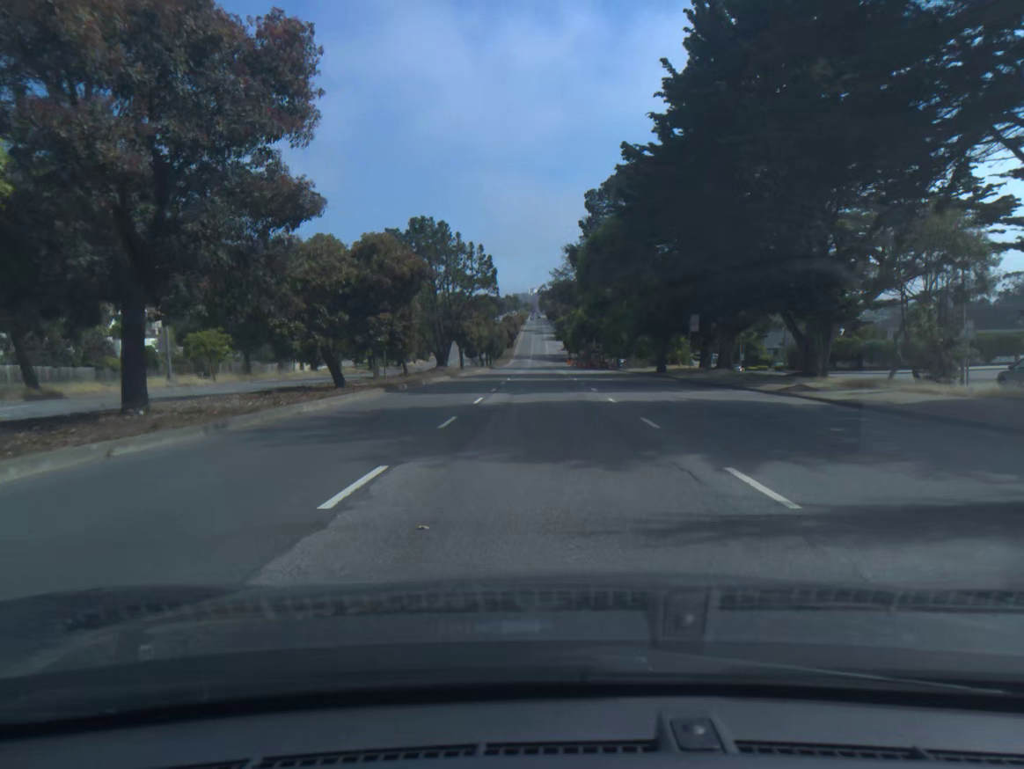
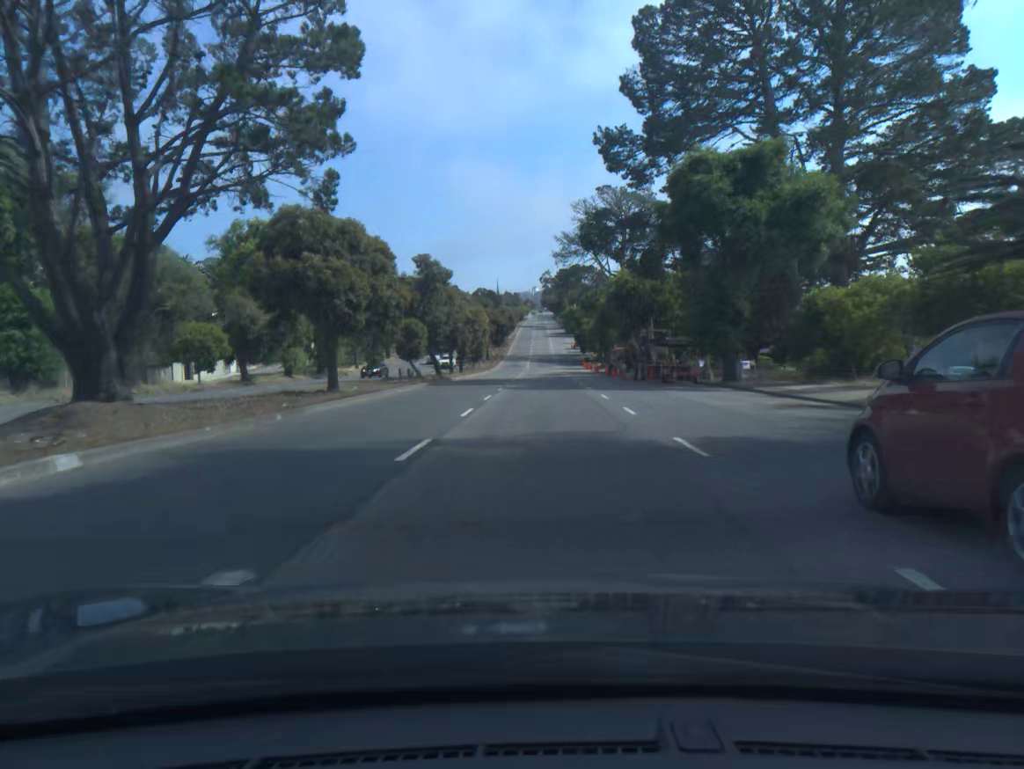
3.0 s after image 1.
(-0.6, +47.6) m; -1°
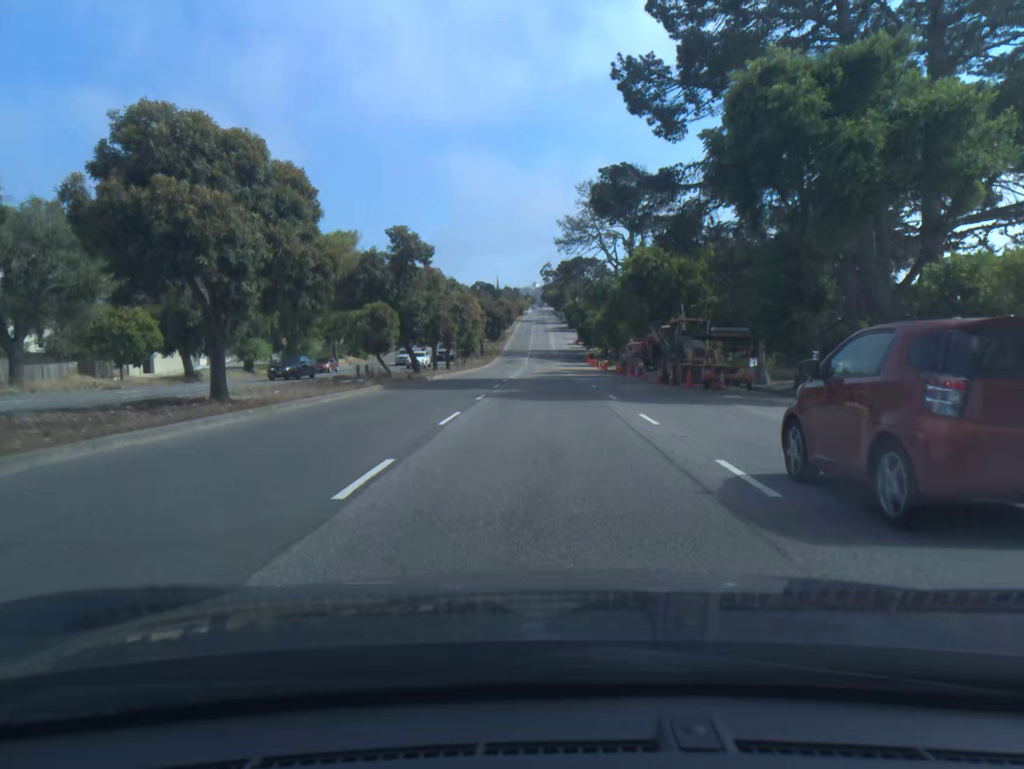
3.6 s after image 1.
(0.0, +10.3) m; 0°
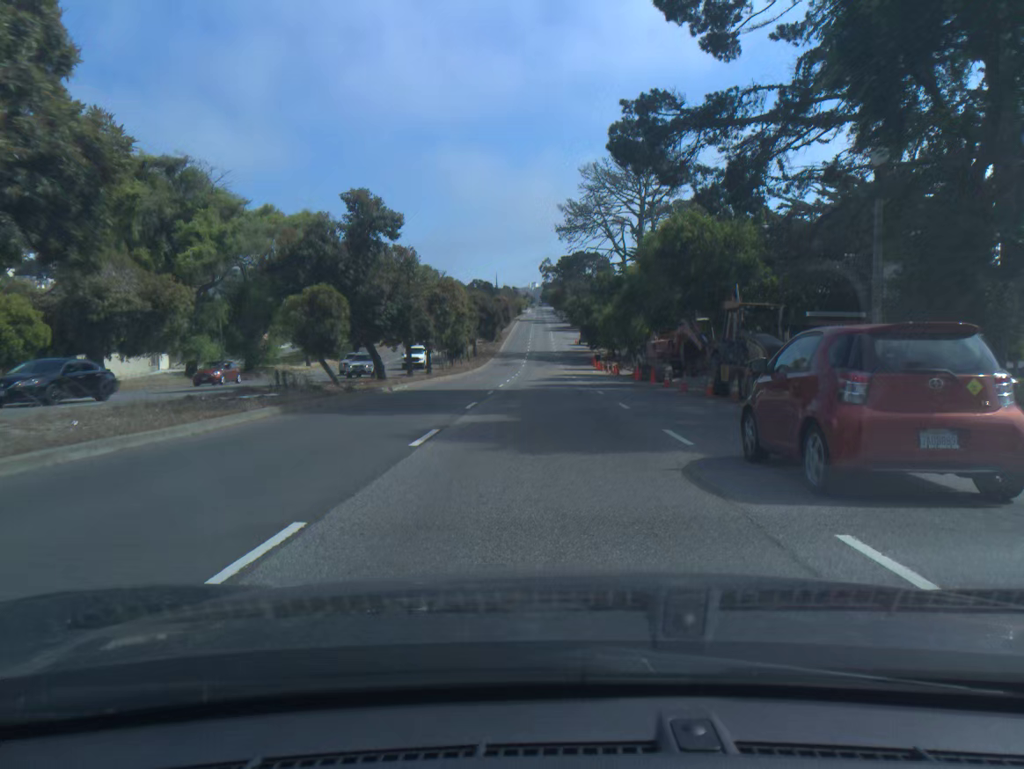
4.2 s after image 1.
(0.0, +10.4) m; 0°
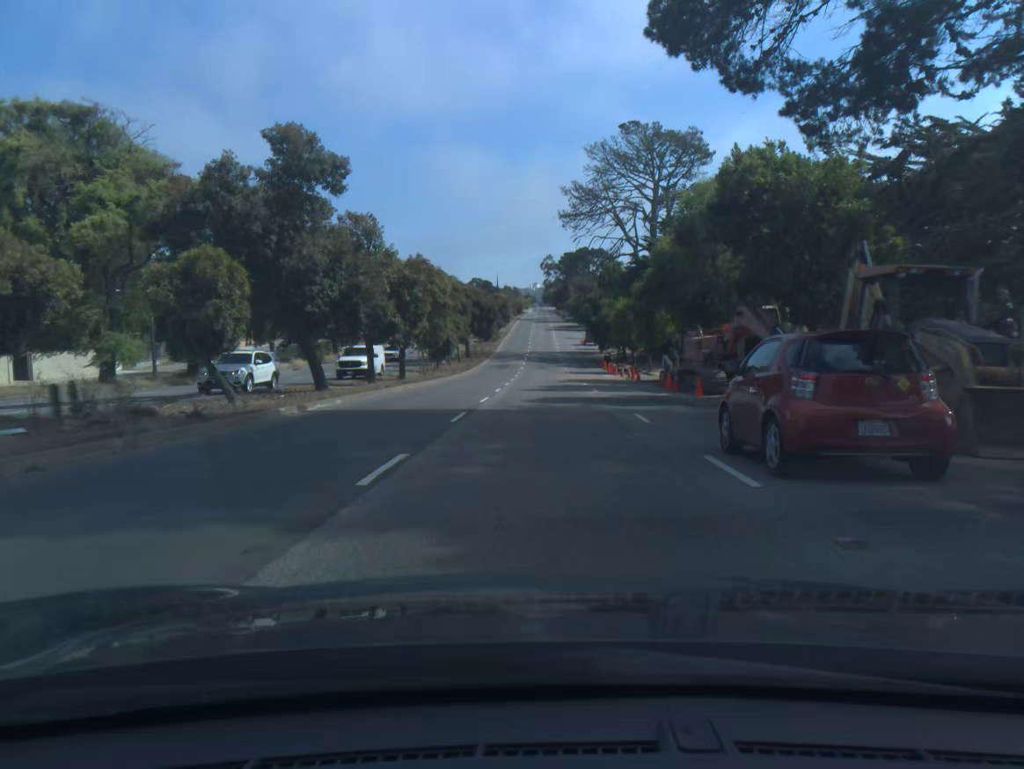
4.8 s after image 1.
(0.0, +10.5) m; 0°
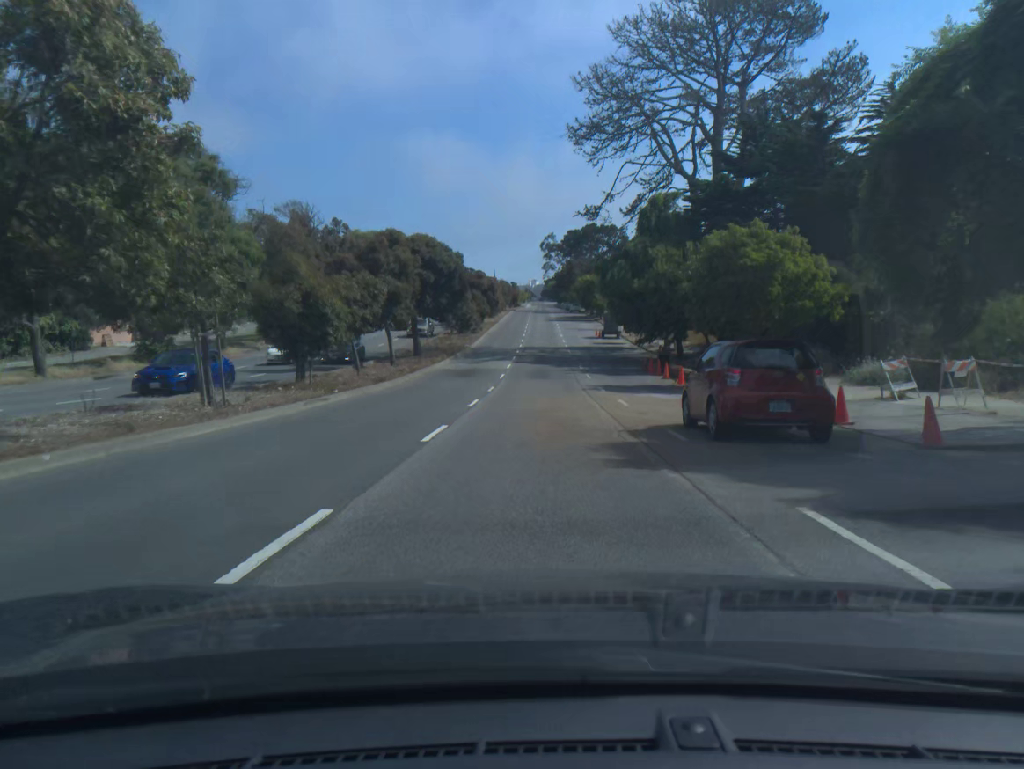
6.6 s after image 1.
(+0.3, +32.1) m; +1°
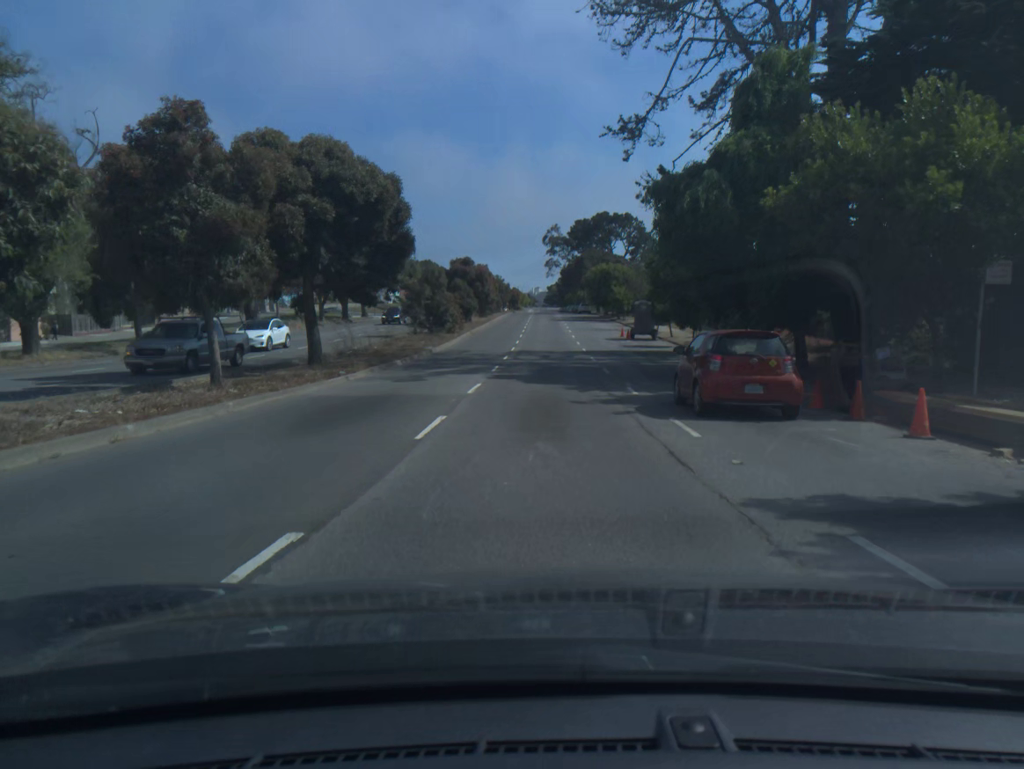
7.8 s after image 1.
(-0.1, +22.5) m; -1°
